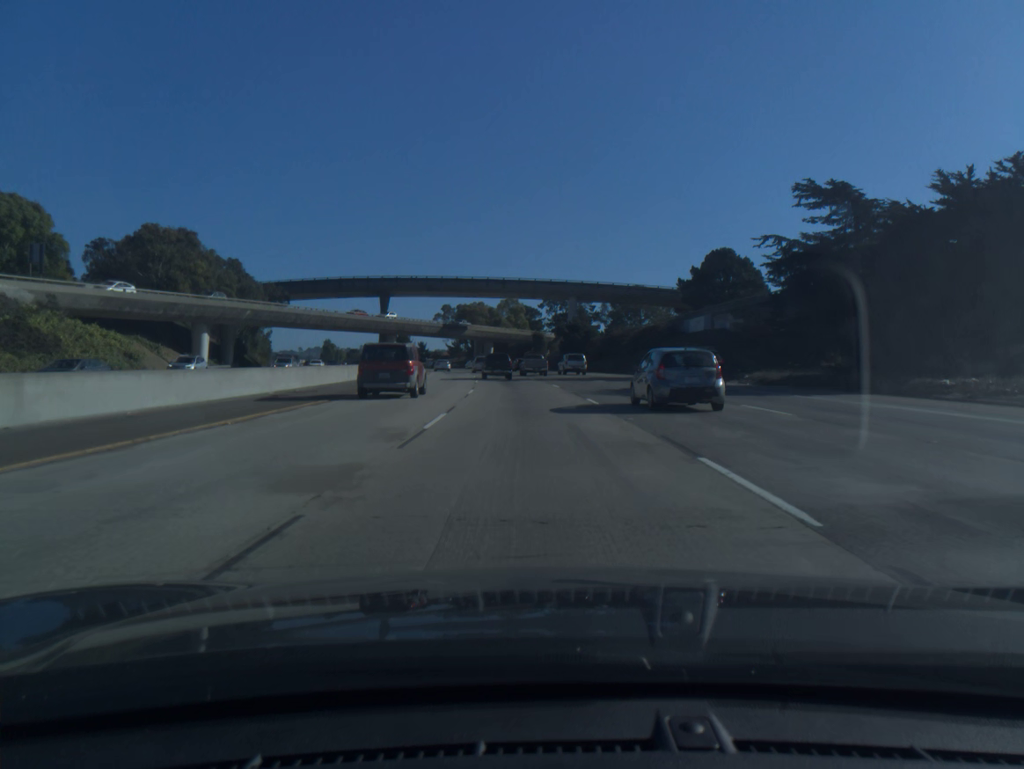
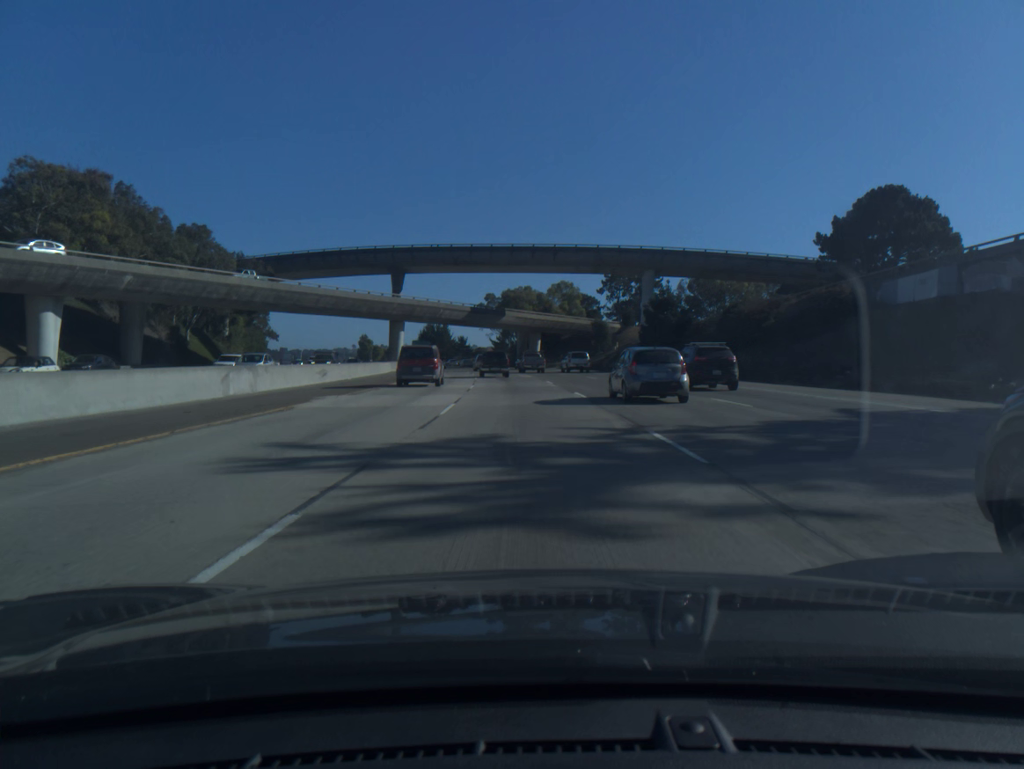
(-1.4, +40.4) m; -4°
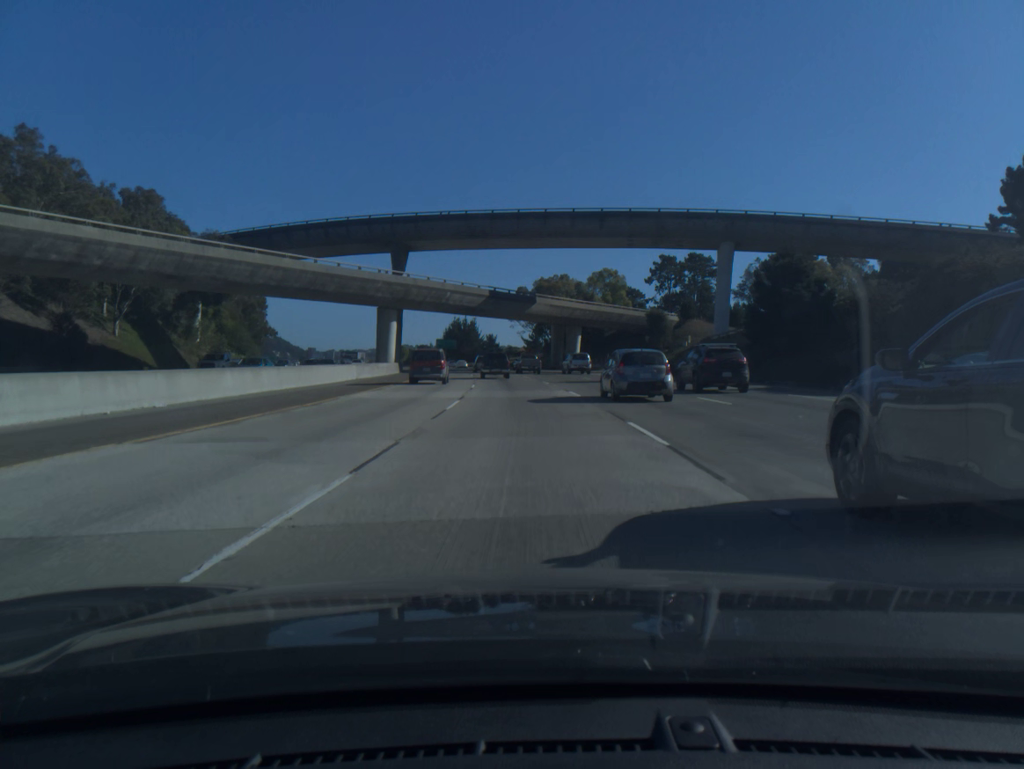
(-0.6, +27.2) m; -3°
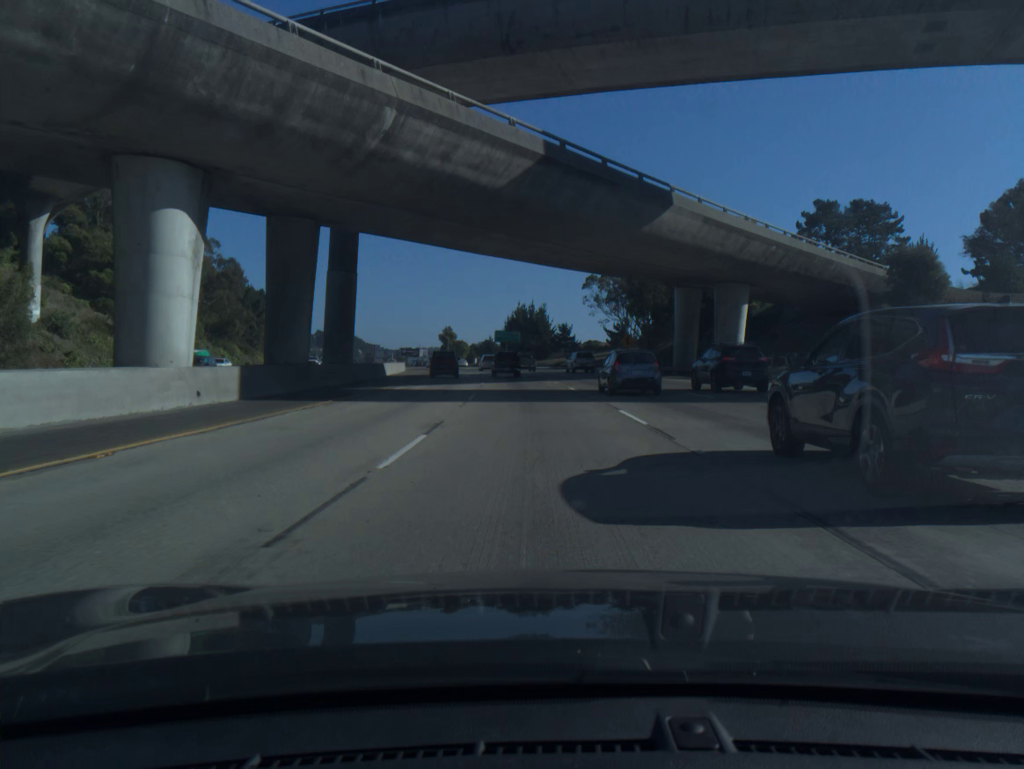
(-2.7, +54.6) m; -5°
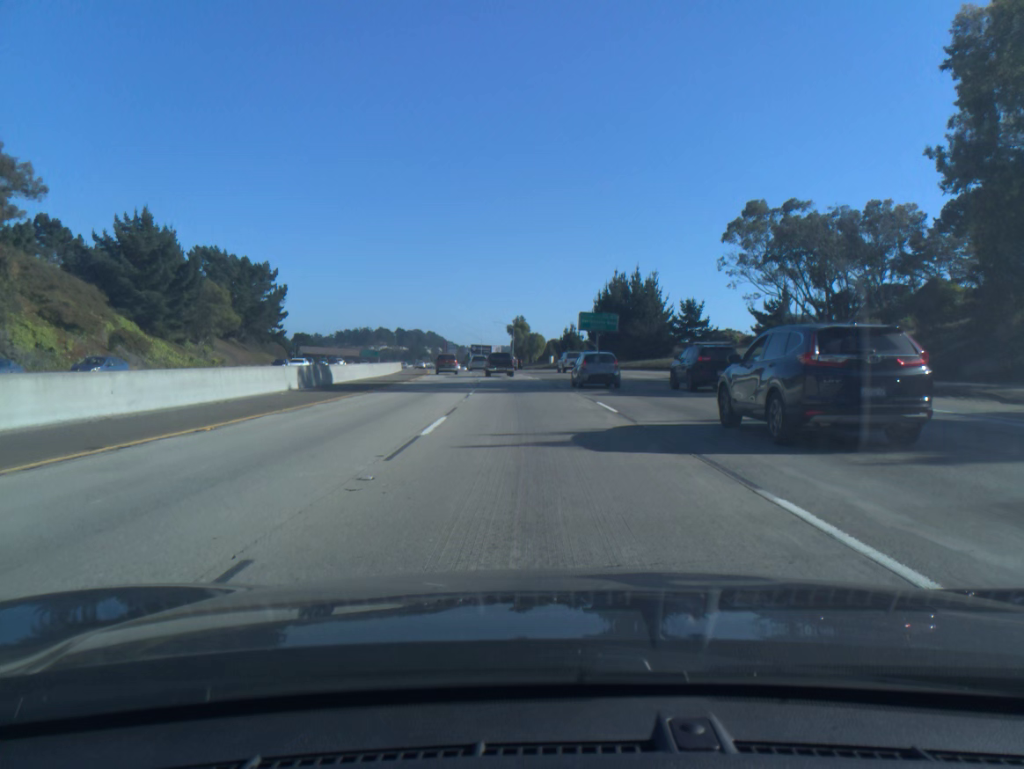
(-3.6, +69.6) m; -6°
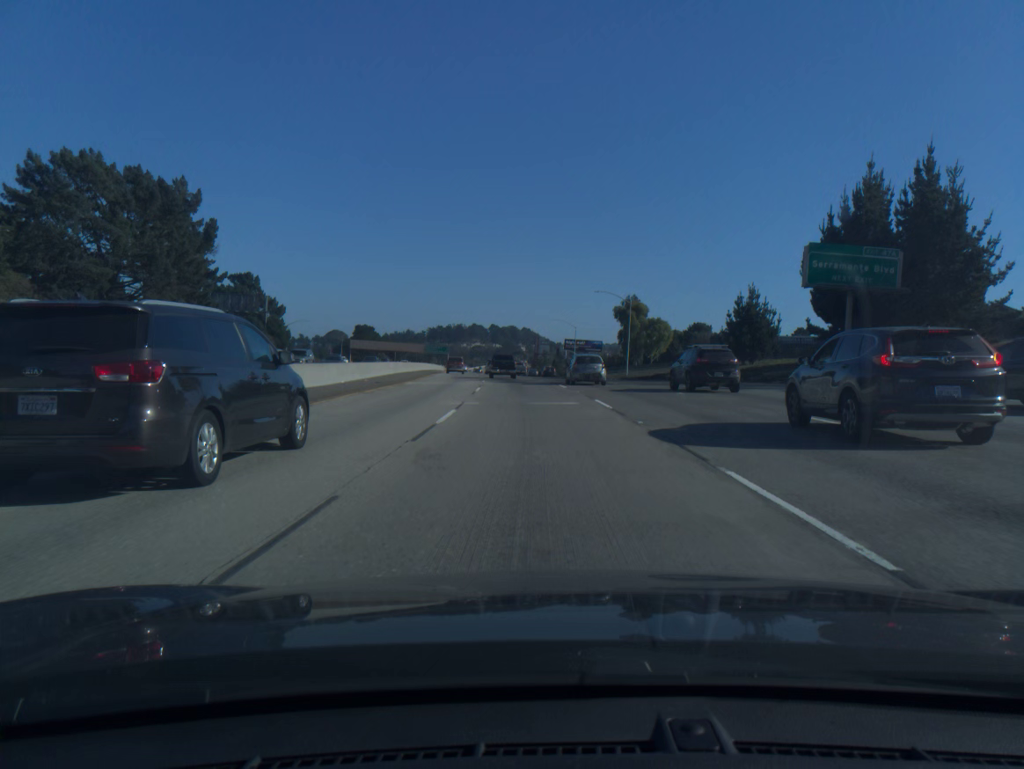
(-4.2, +70.8) m; -7°
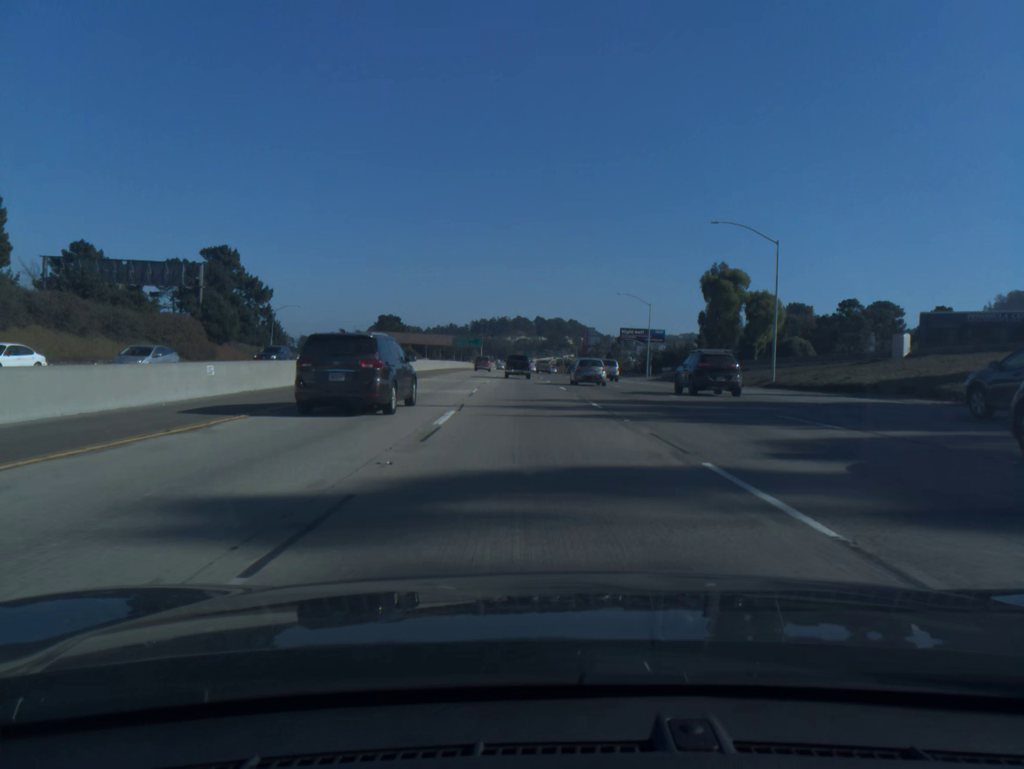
(-1.4, +43.1) m; -3°
